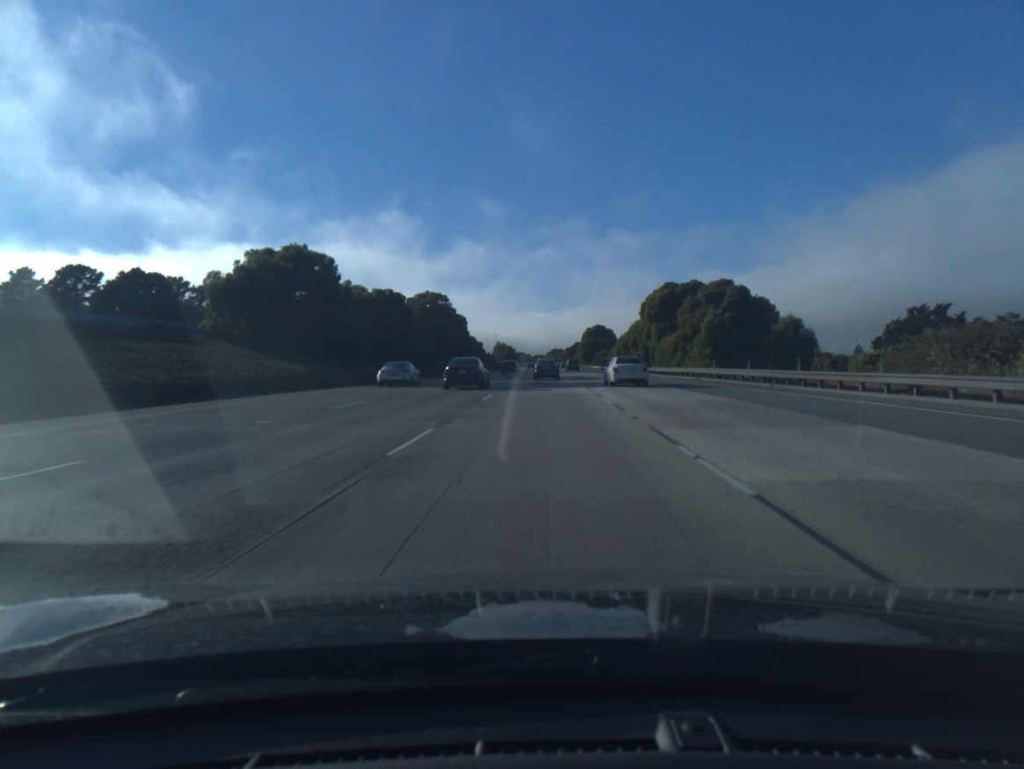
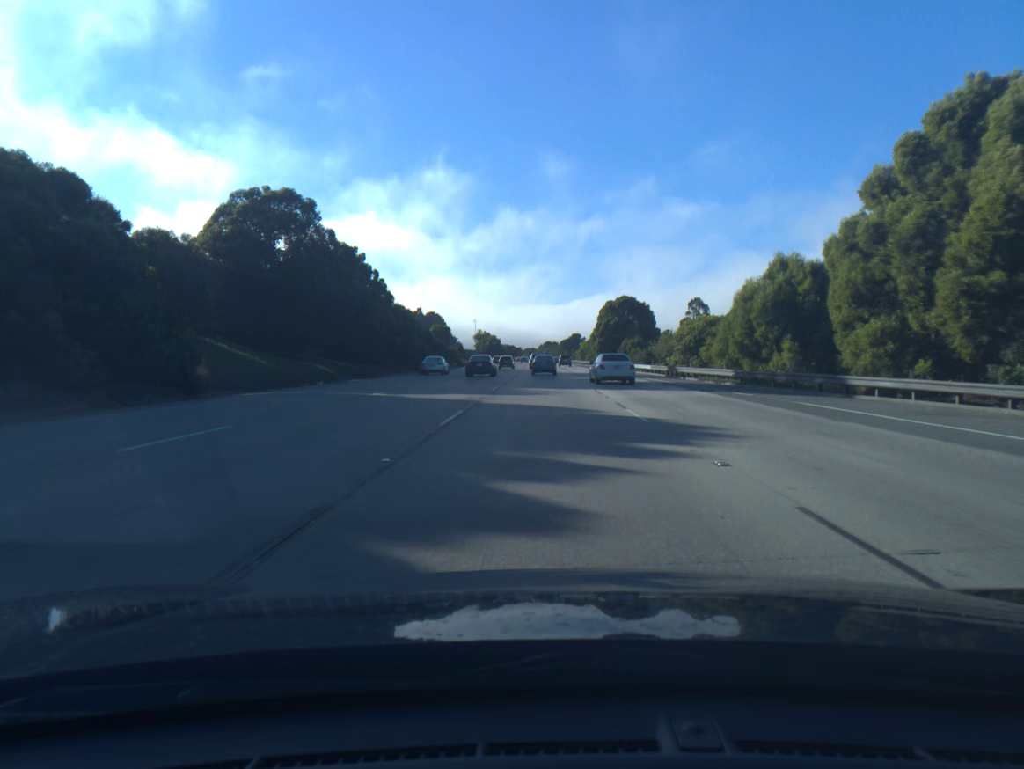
(+0.2, +68.8) m; +1°
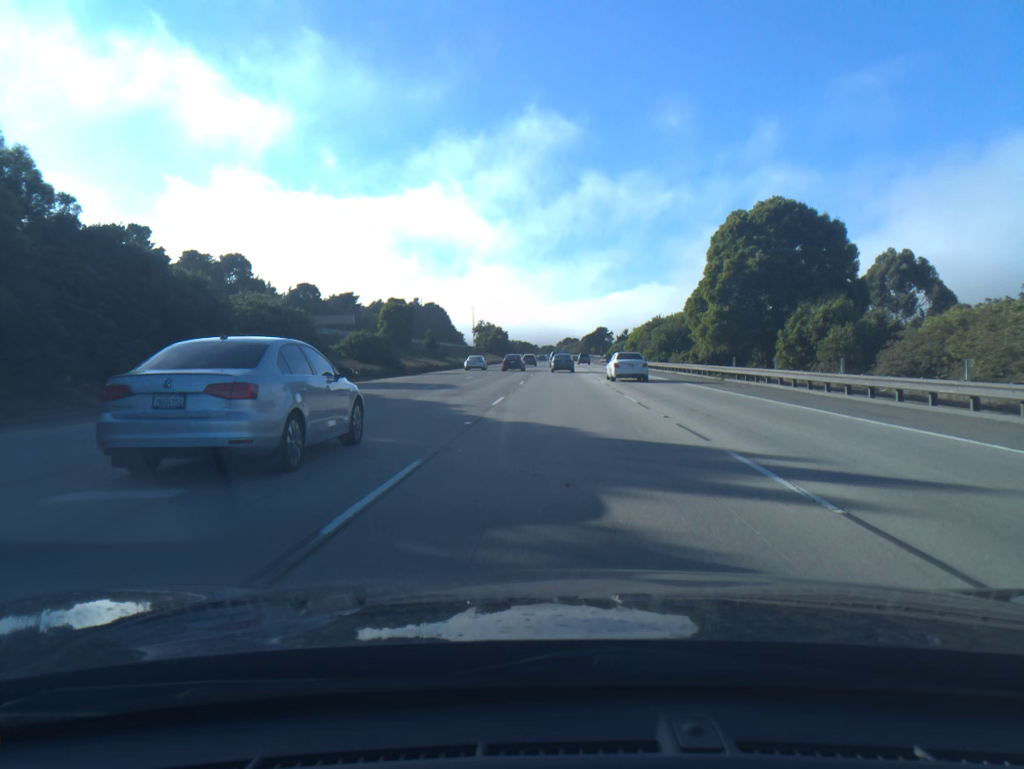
(-0.4, +66.9) m; -1°
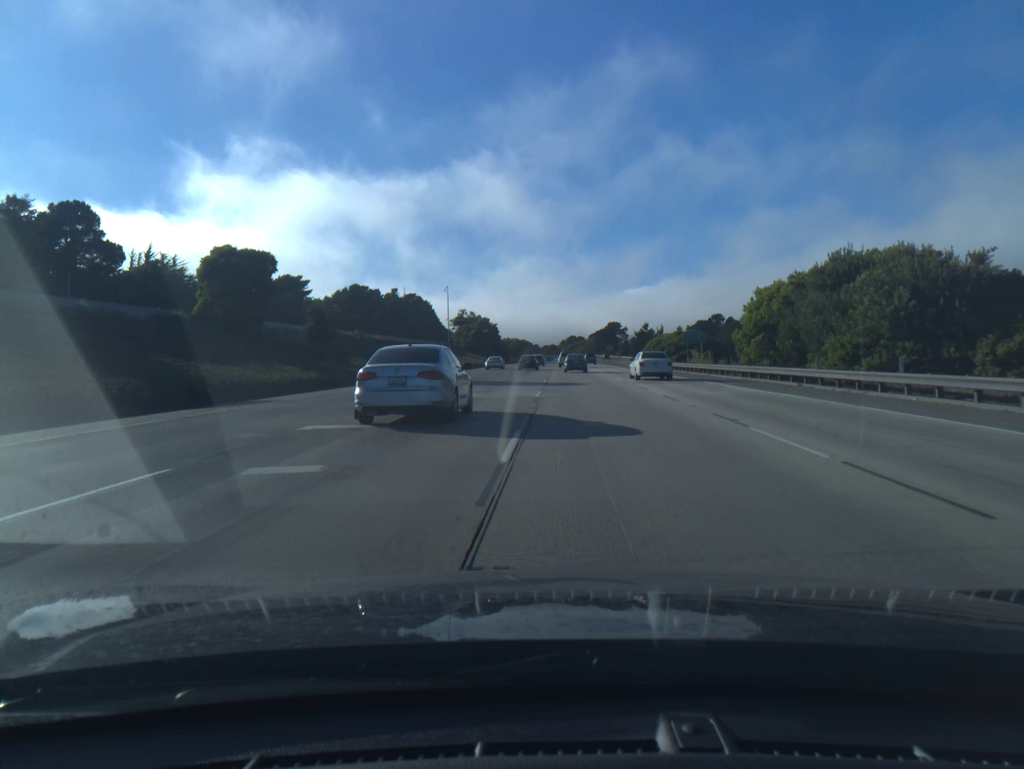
(0.0, +55.2) m; 0°
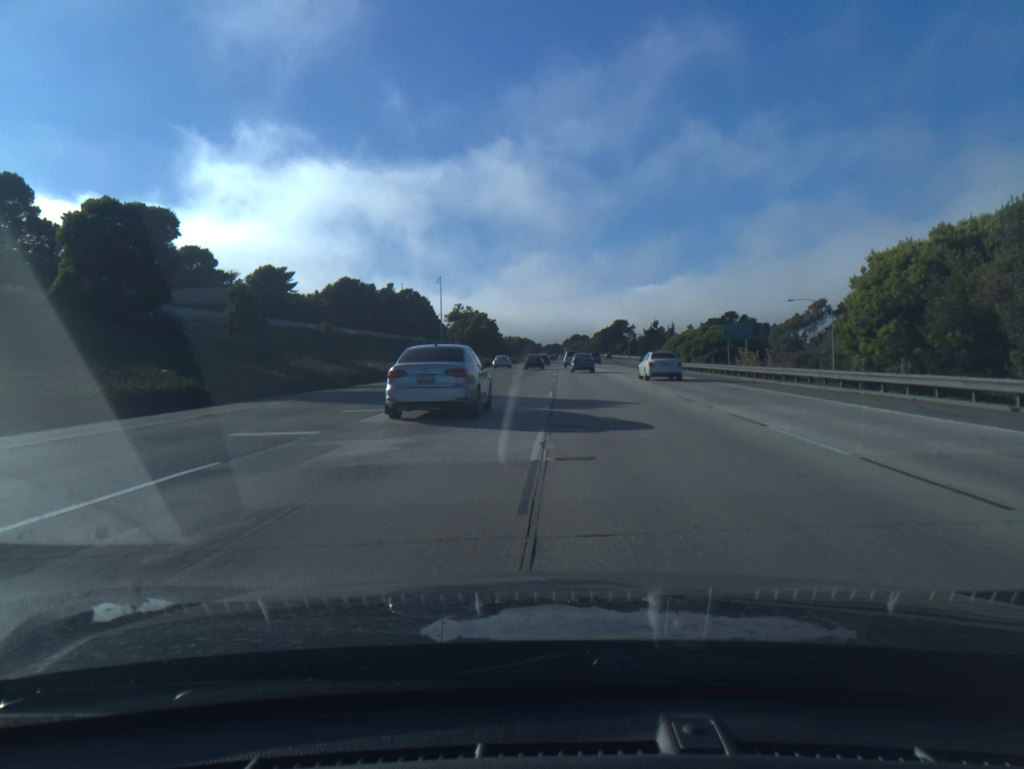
(0.0, +14.3) m; 0°
